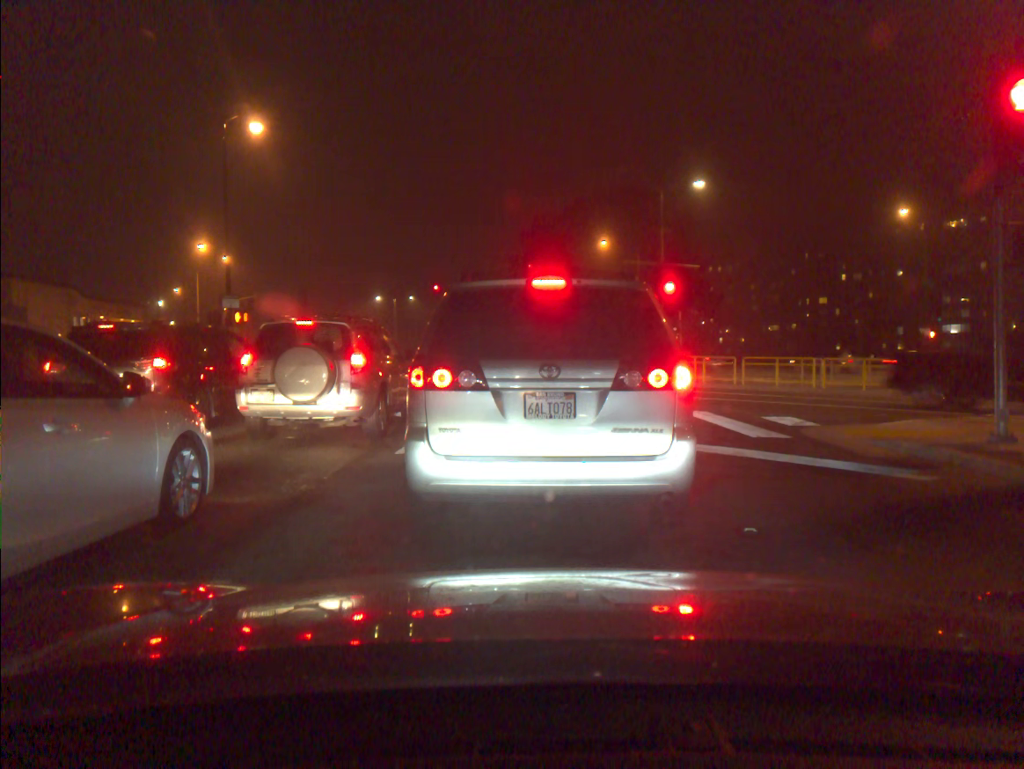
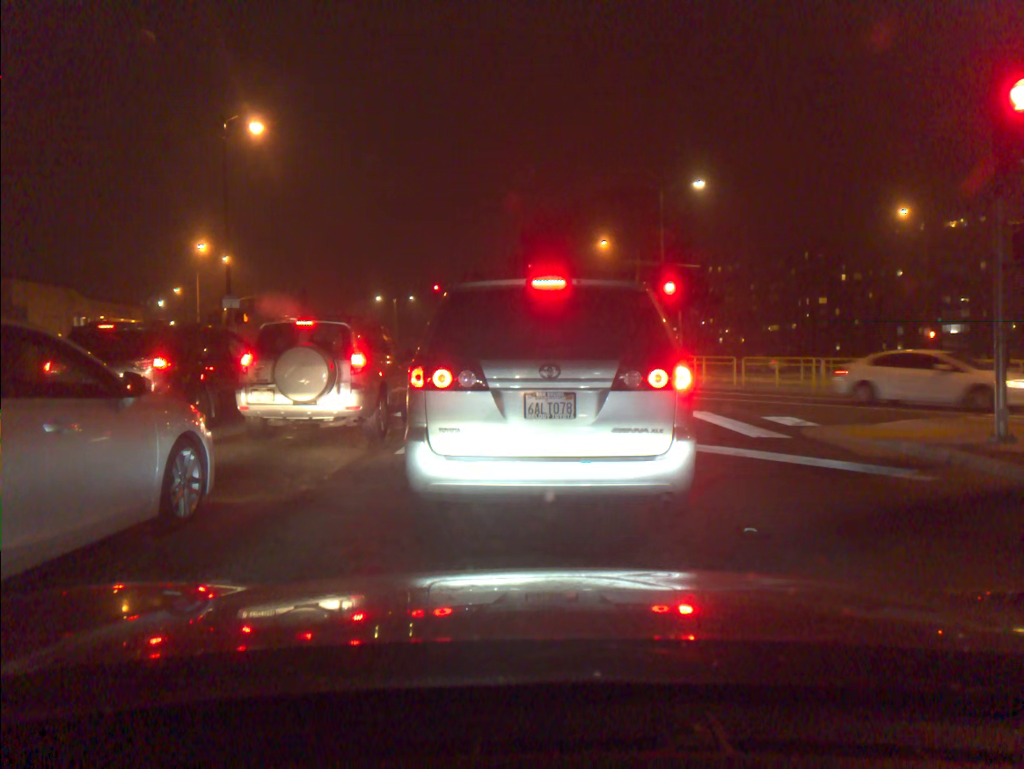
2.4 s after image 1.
(0.0, 0.0) m; 0°
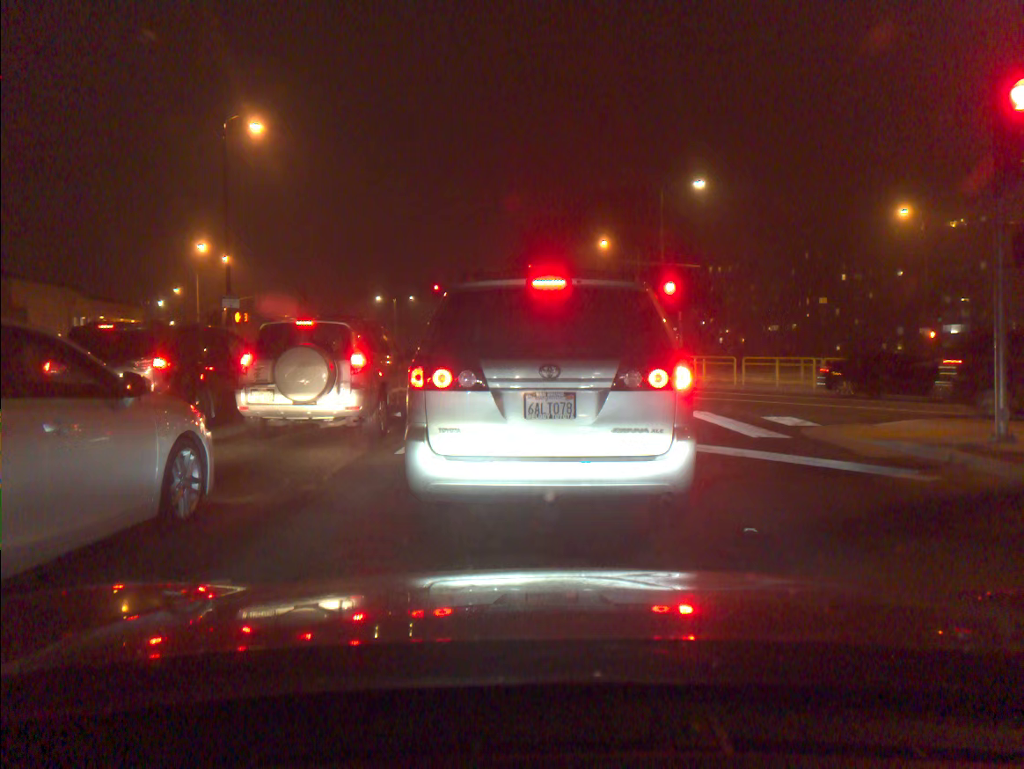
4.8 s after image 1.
(0.0, 0.0) m; 0°
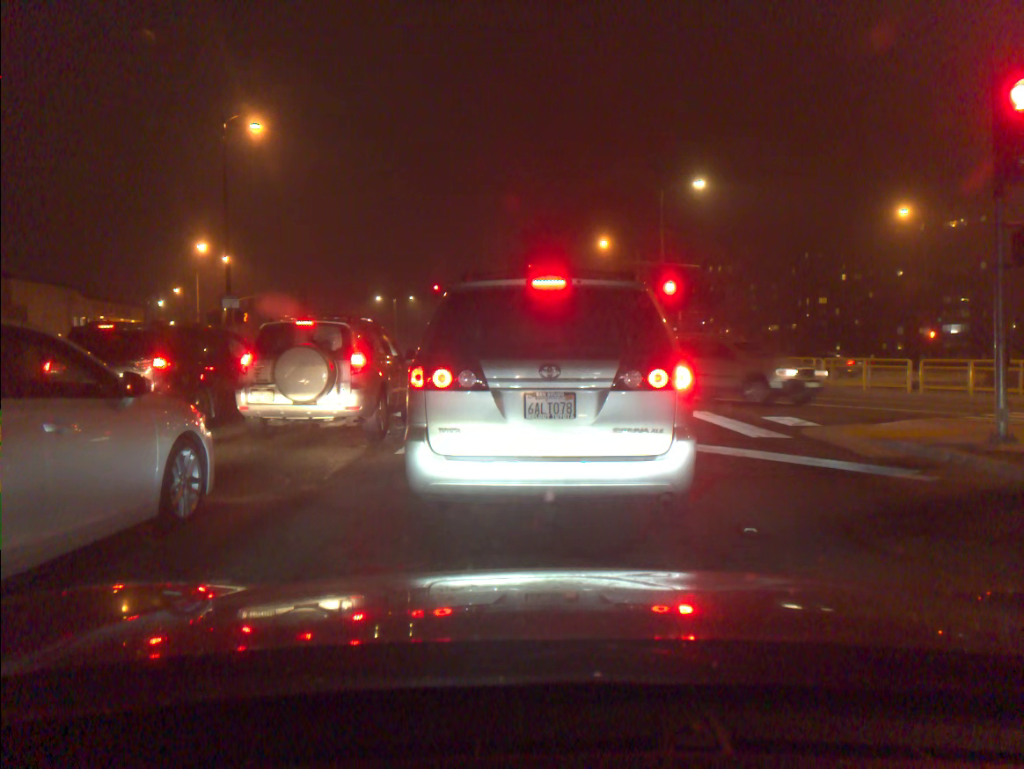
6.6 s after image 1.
(0.0, 0.0) m; 0°
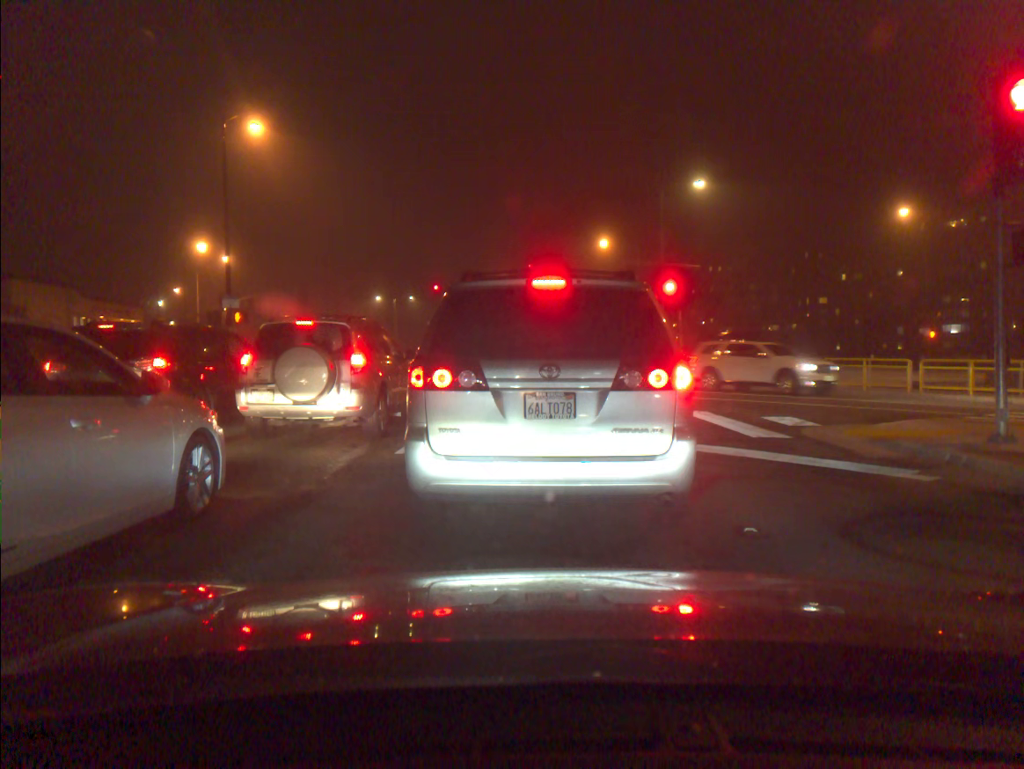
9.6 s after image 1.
(0.0, 0.0) m; 0°
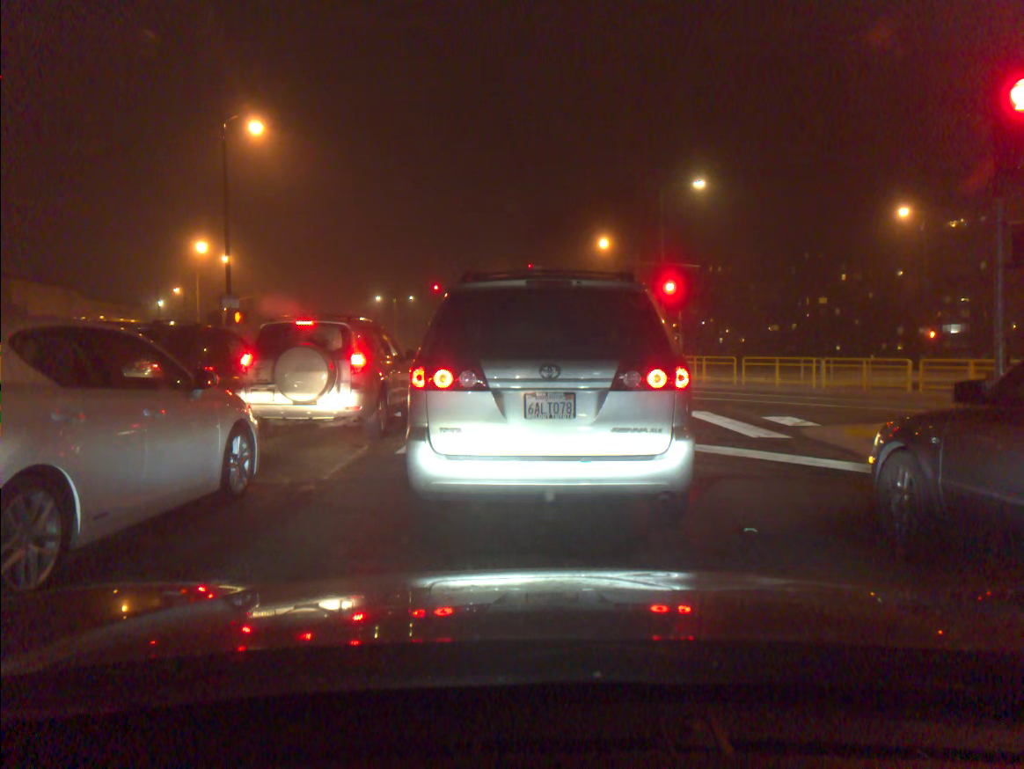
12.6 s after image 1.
(0.0, 0.0) m; 0°
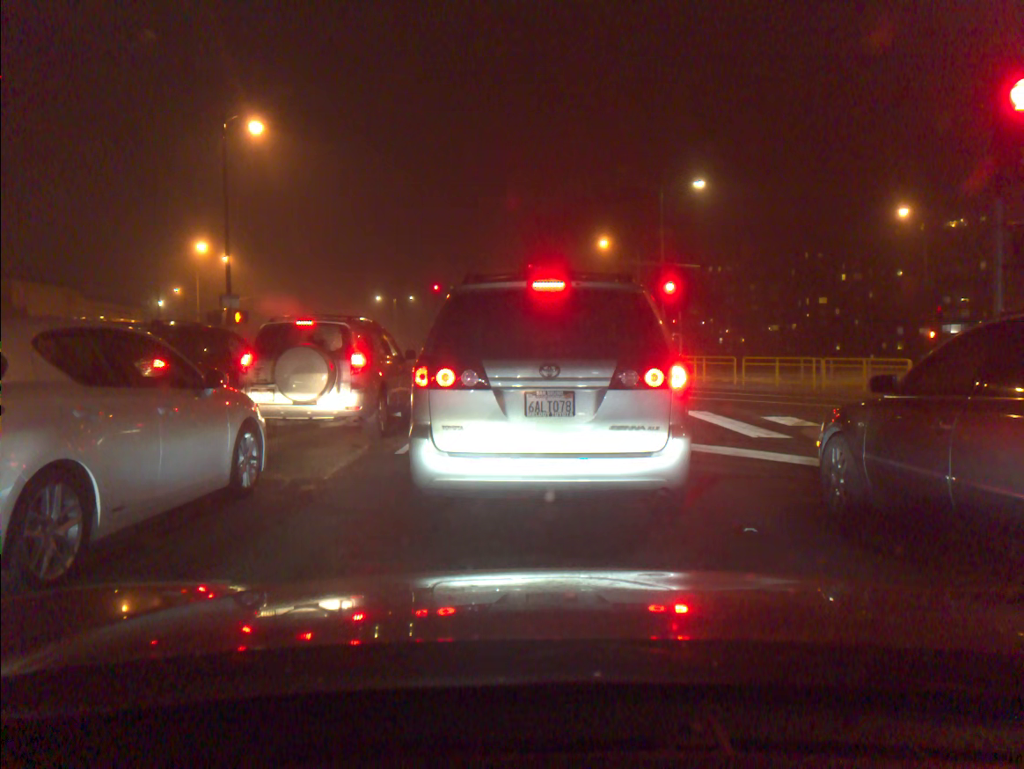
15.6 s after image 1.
(0.0, 0.0) m; 0°
